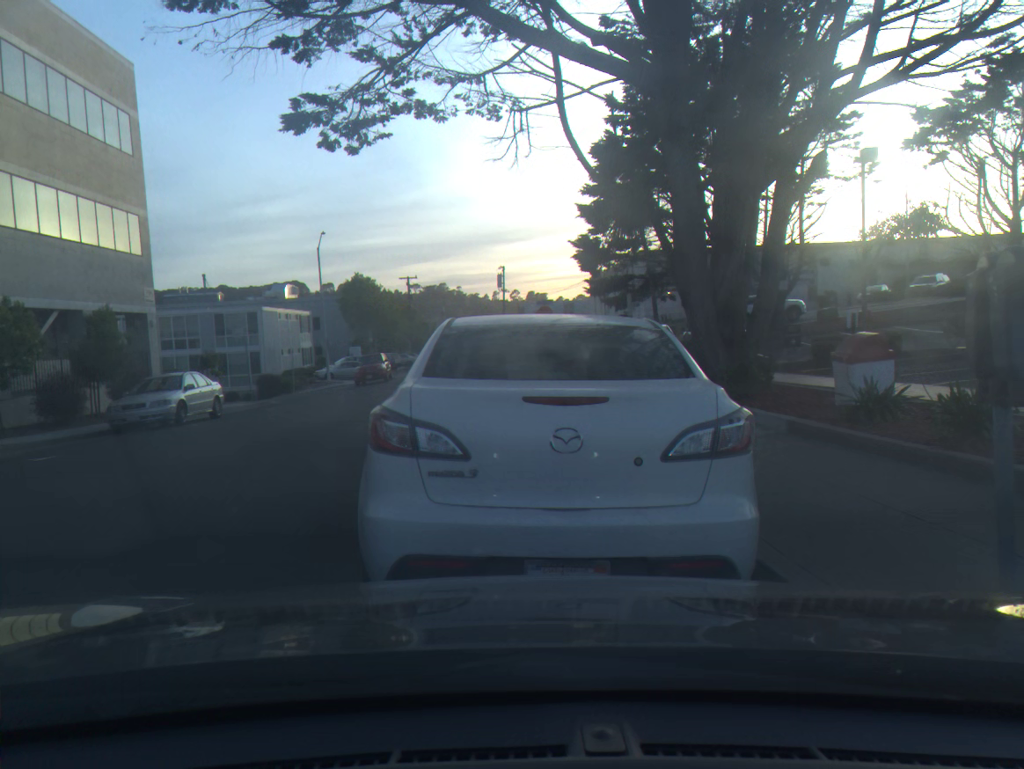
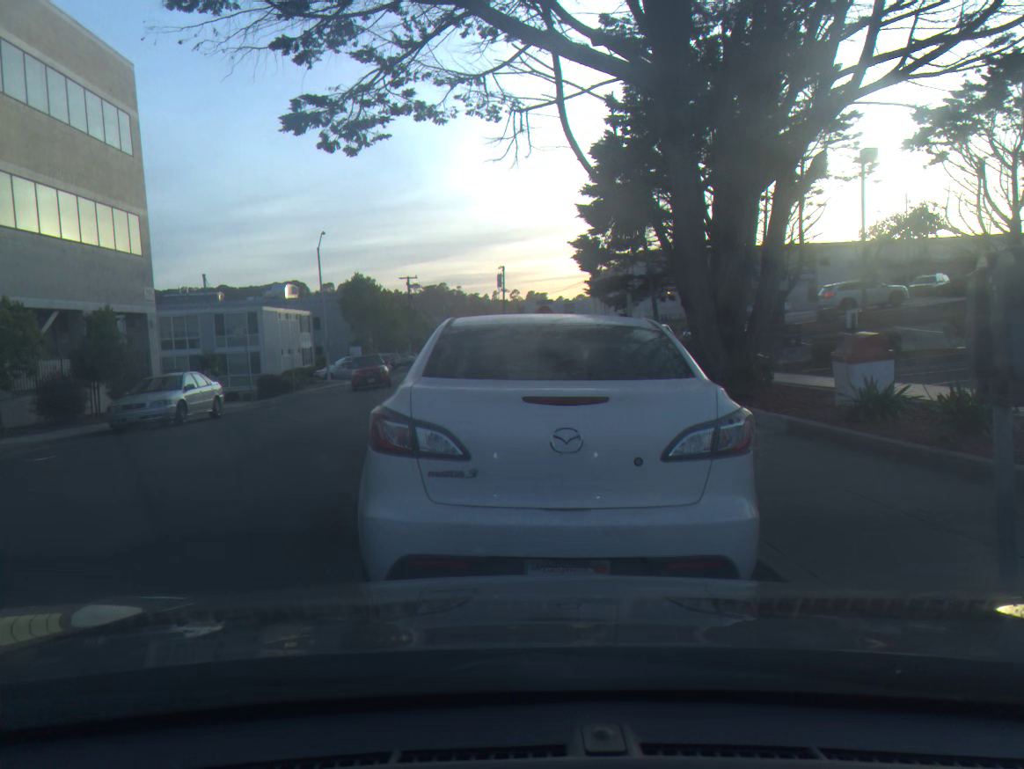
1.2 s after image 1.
(0.0, 0.0) m; 0°
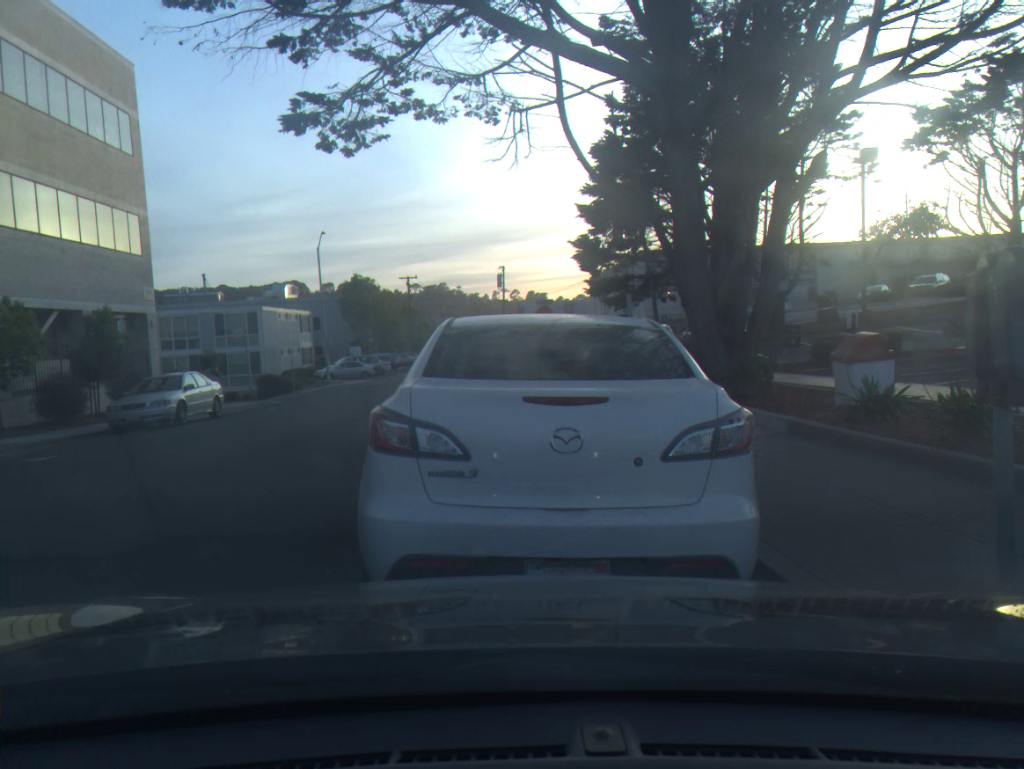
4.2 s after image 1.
(0.0, 0.0) m; 0°
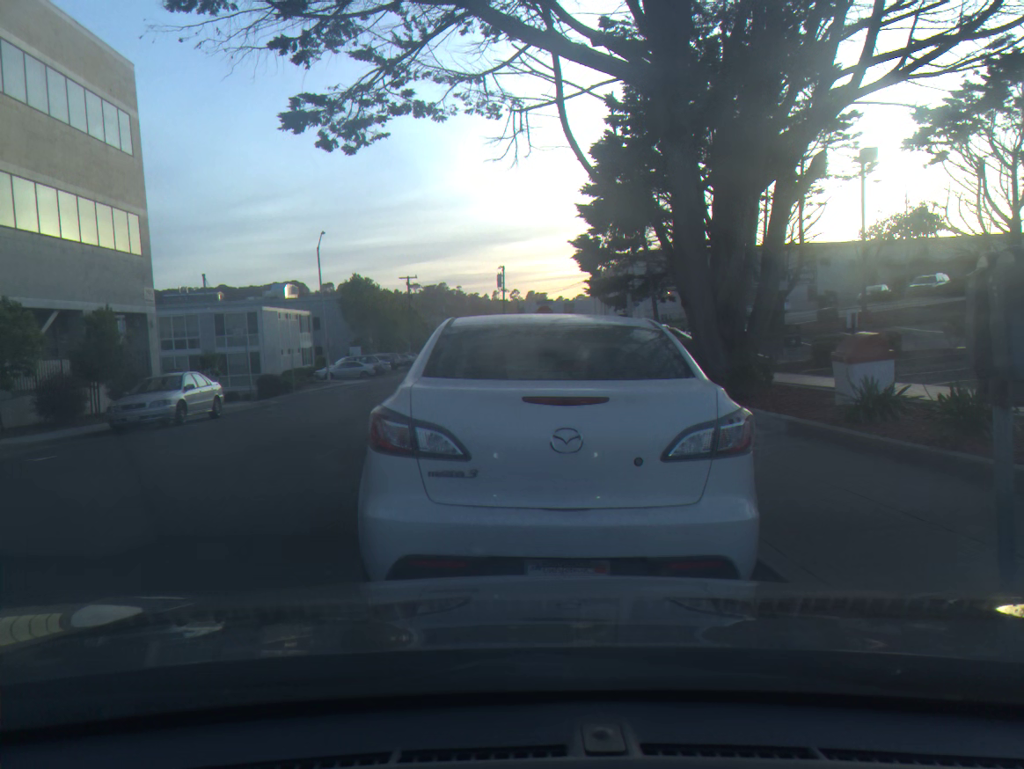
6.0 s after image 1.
(0.0, 0.0) m; 0°
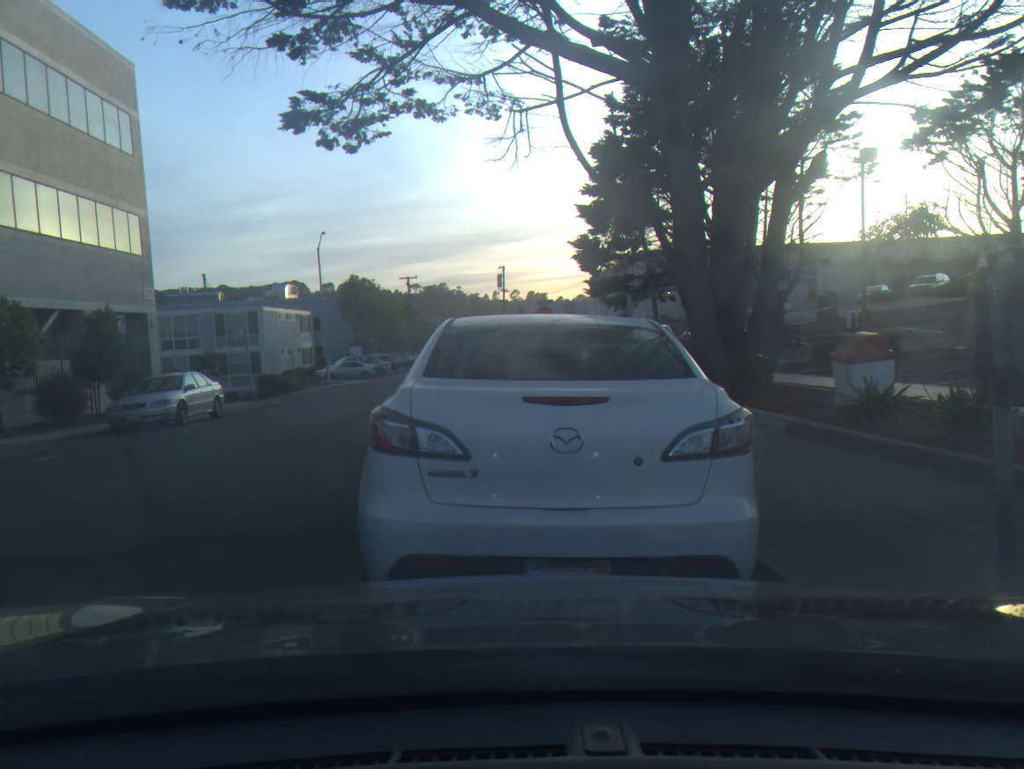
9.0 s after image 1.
(0.0, 0.0) m; 0°
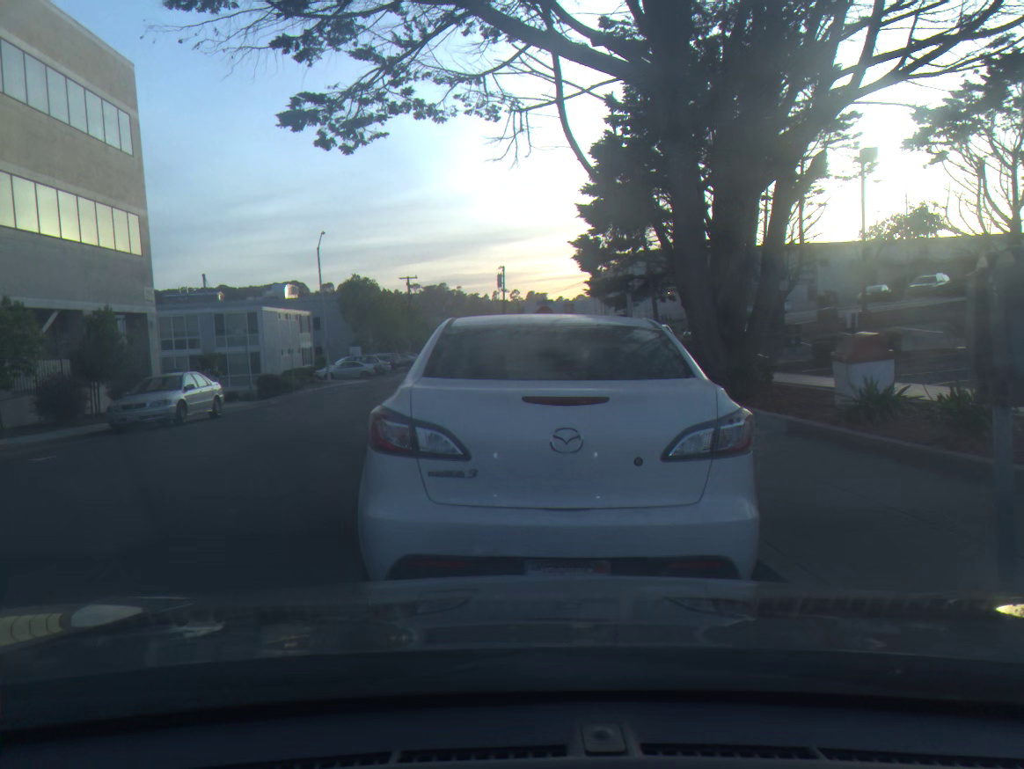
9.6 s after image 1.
(0.0, 0.0) m; 0°
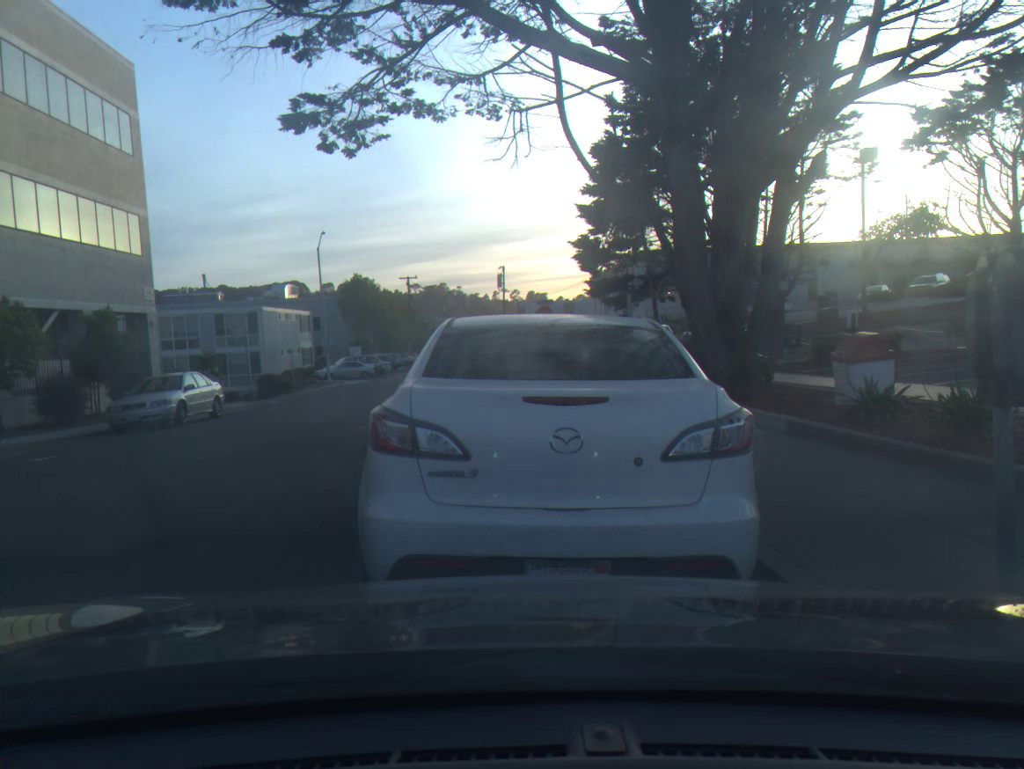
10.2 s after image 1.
(0.0, 0.0) m; 0°
